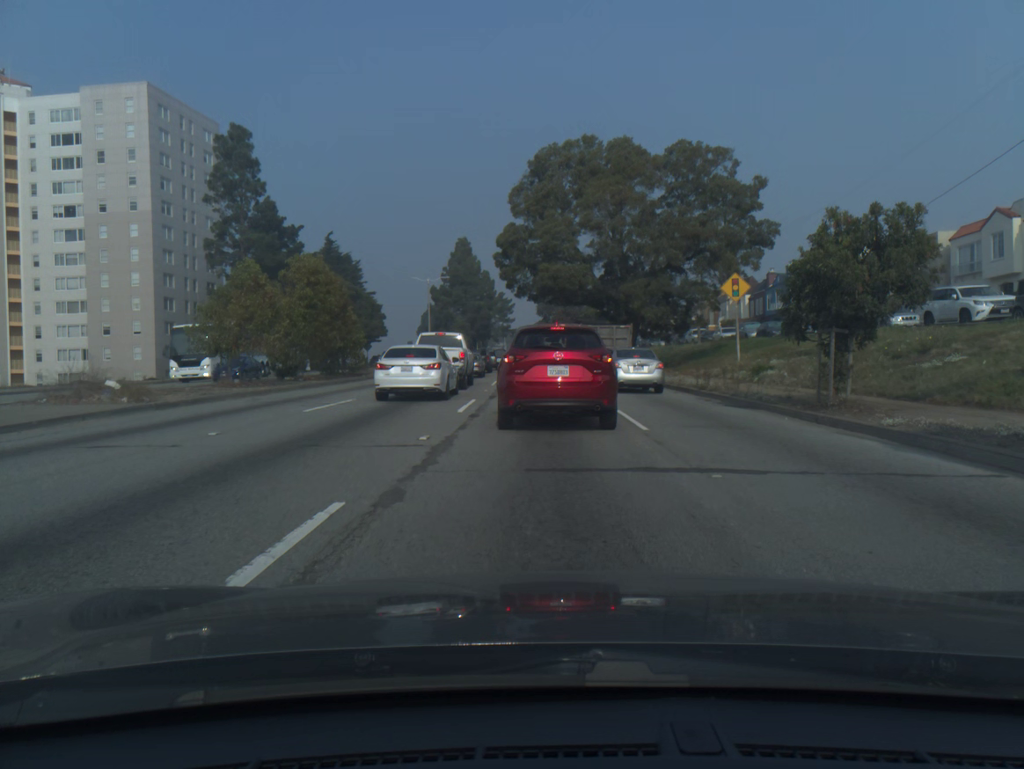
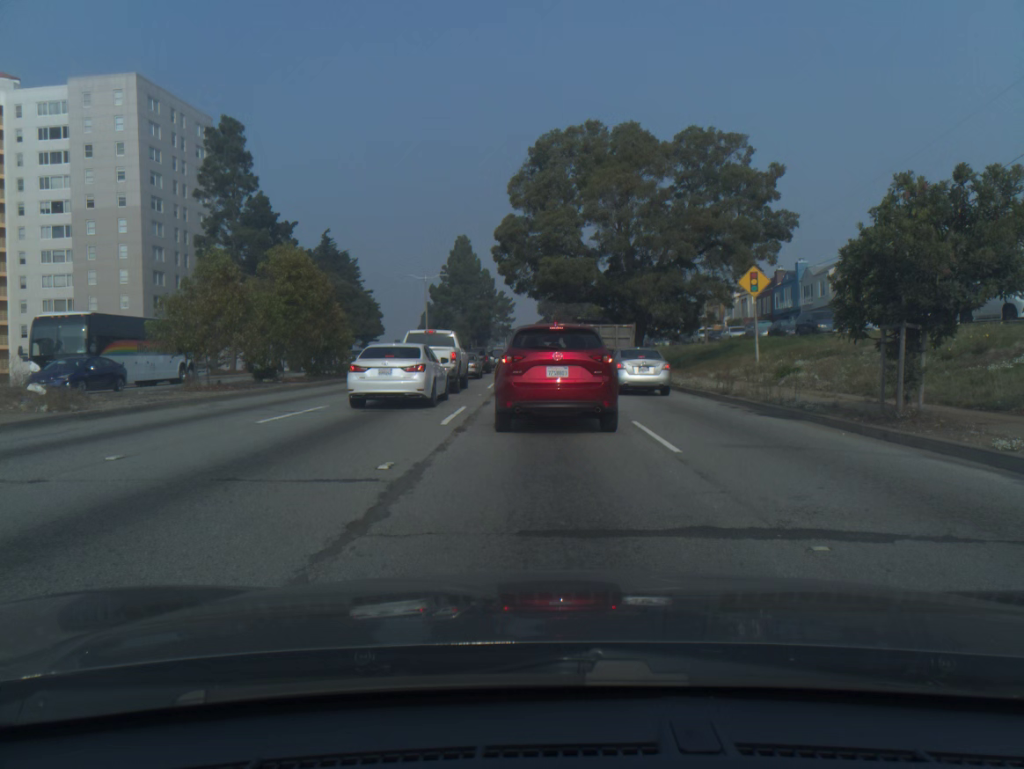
(0.0, +2.8) m; 0°
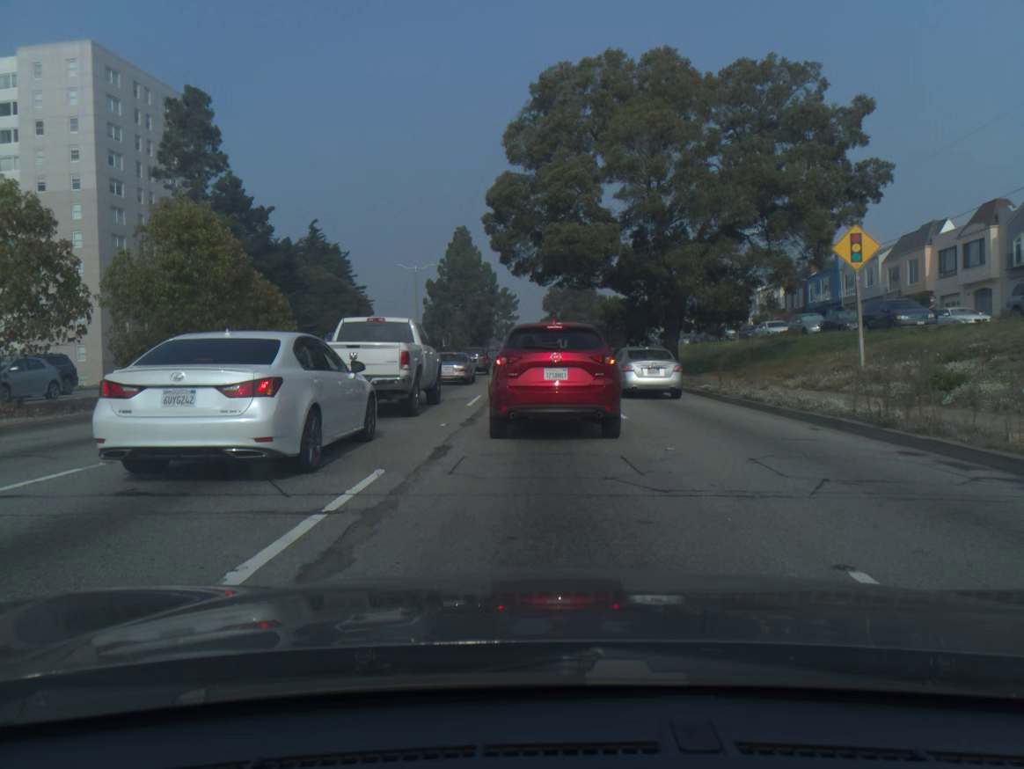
(0.0, +9.7) m; -1°
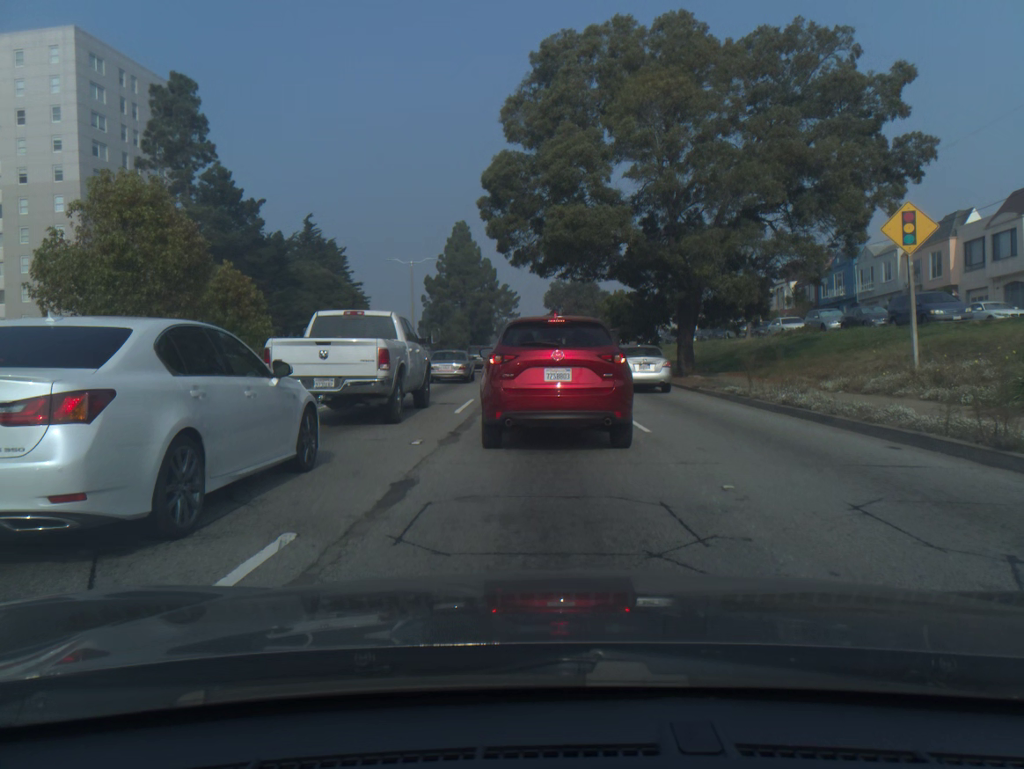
(0.0, +2.9) m; 0°
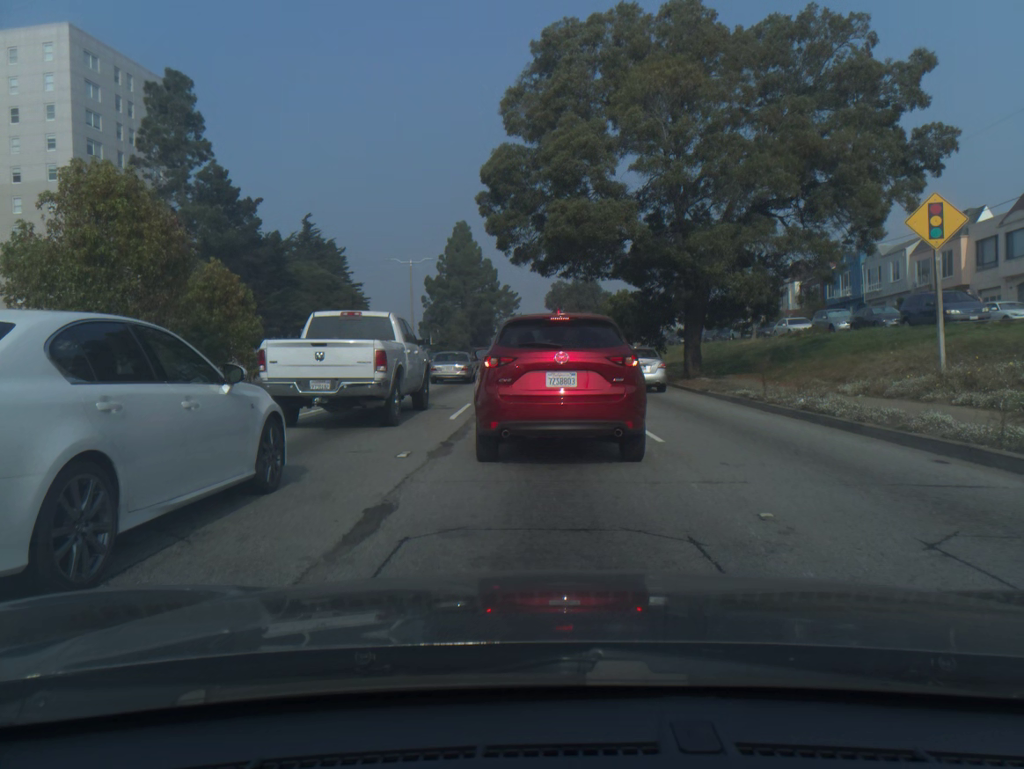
(0.0, +1.2) m; 0°
